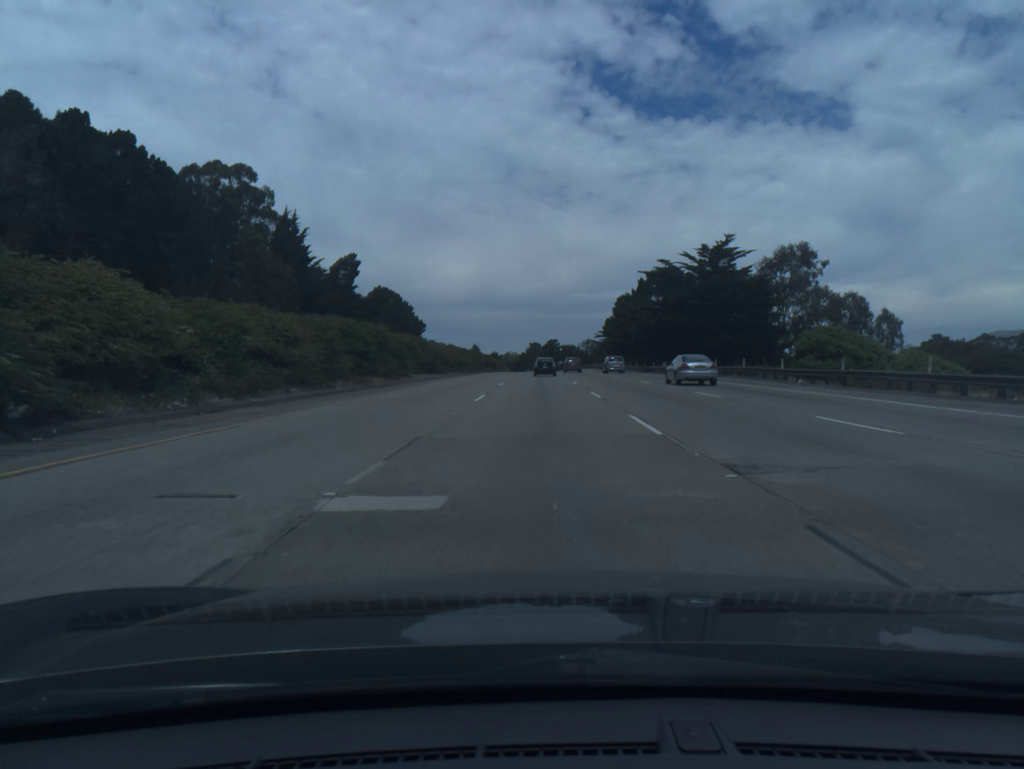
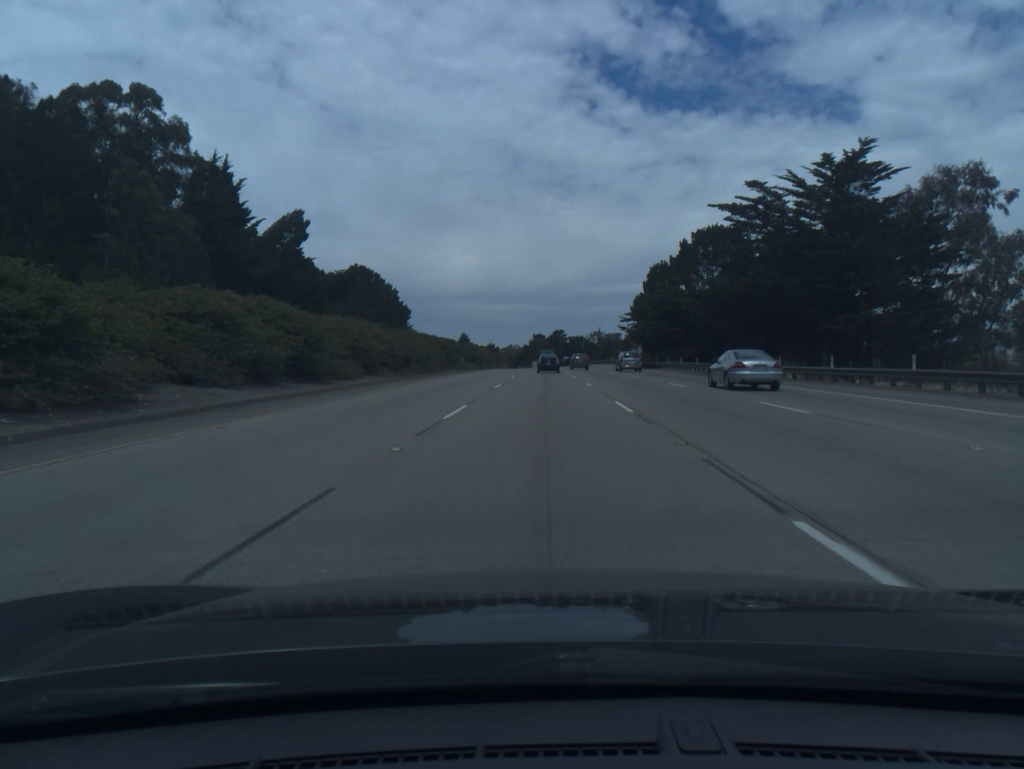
(-0.1, +36.9) m; 0°
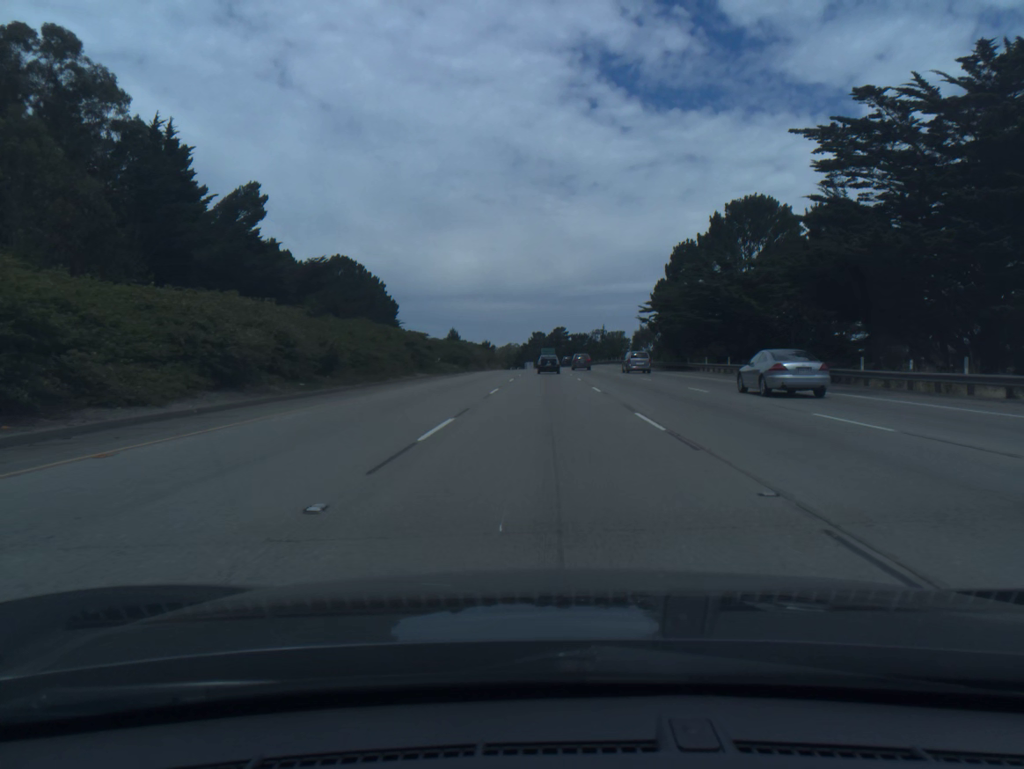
(0.0, +18.3) m; 0°
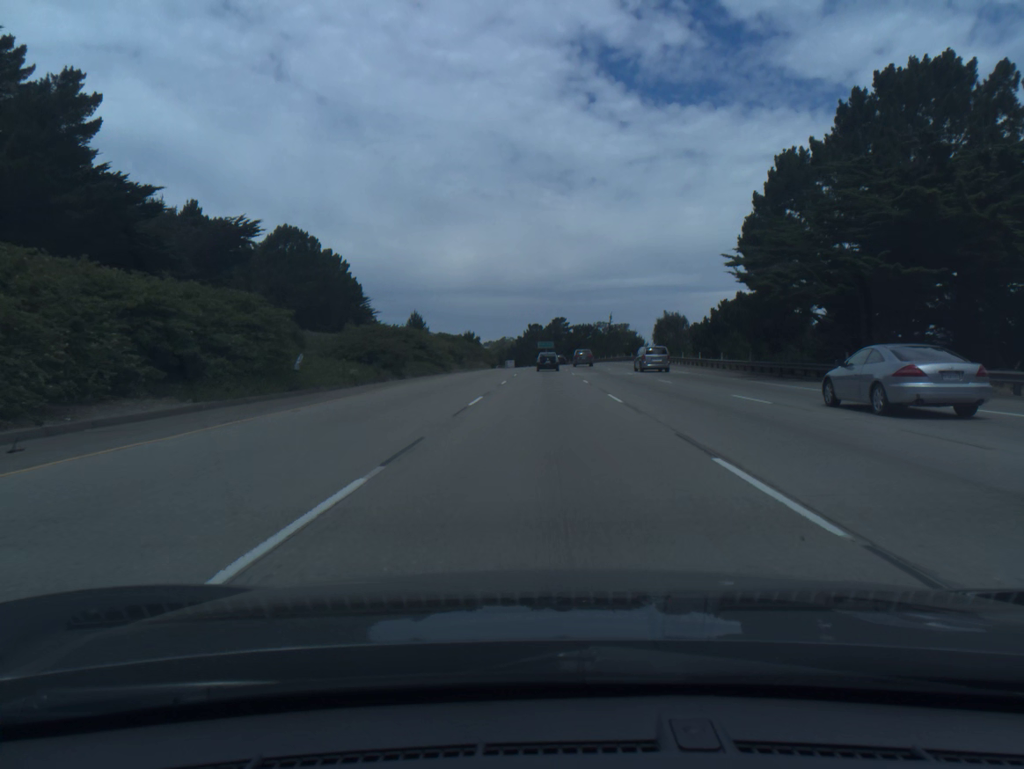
(+0.1, +36.5) m; 0°
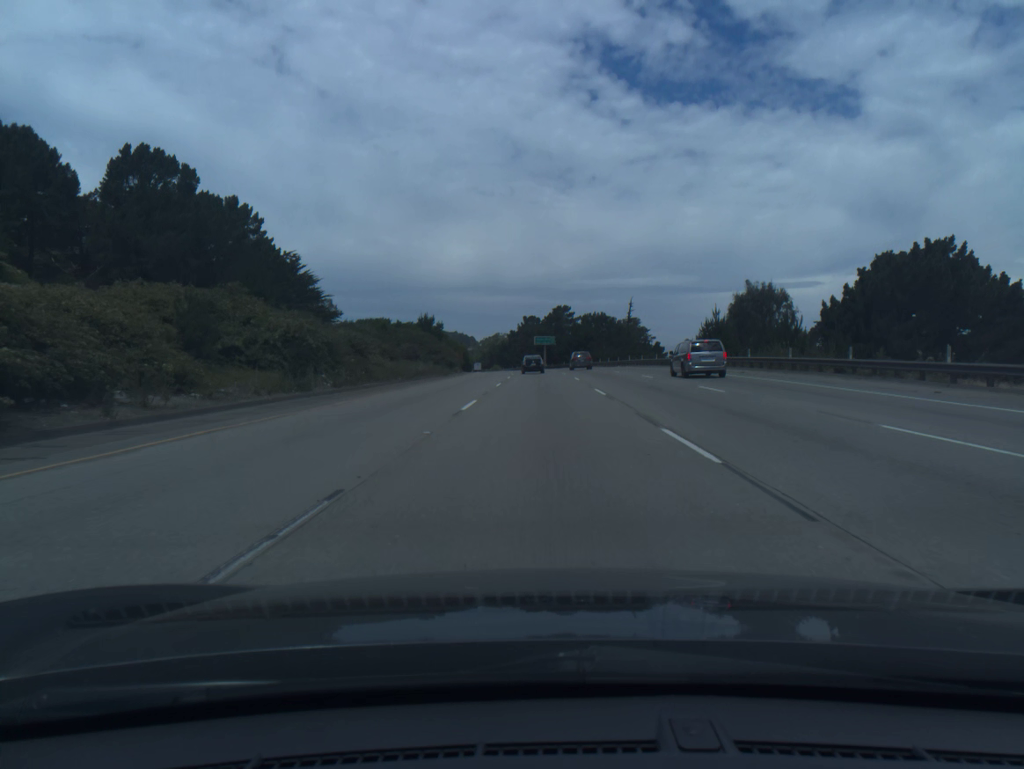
(+0.1, +54.5) m; 0°
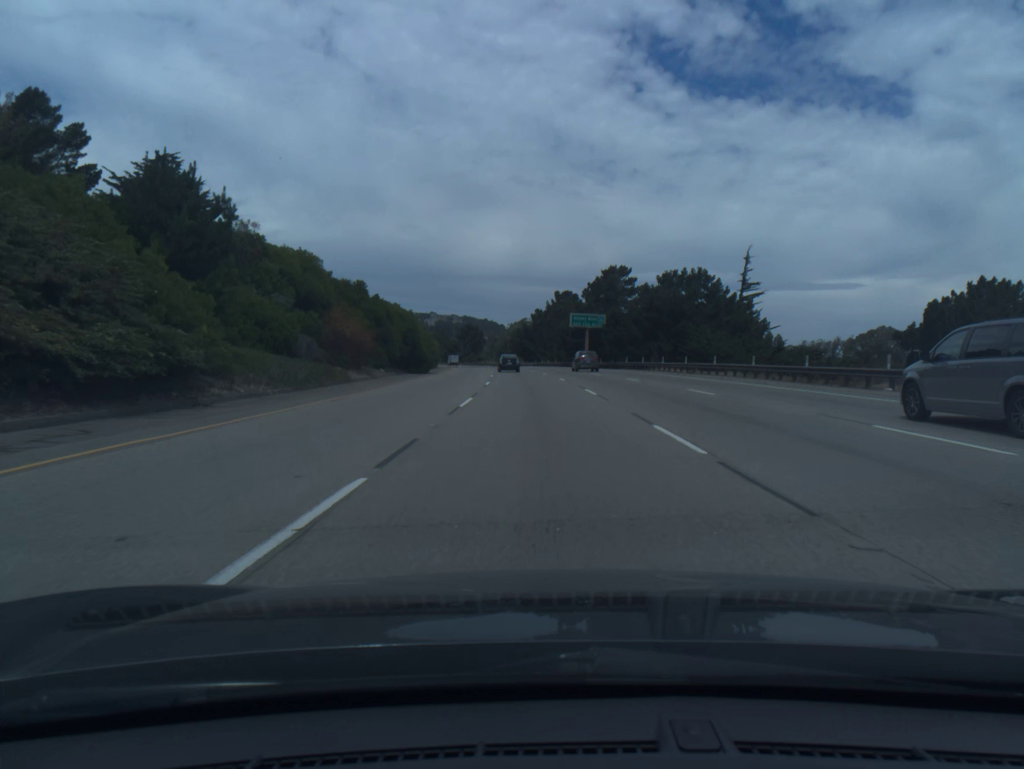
(-0.9, +72.6) m; -2°
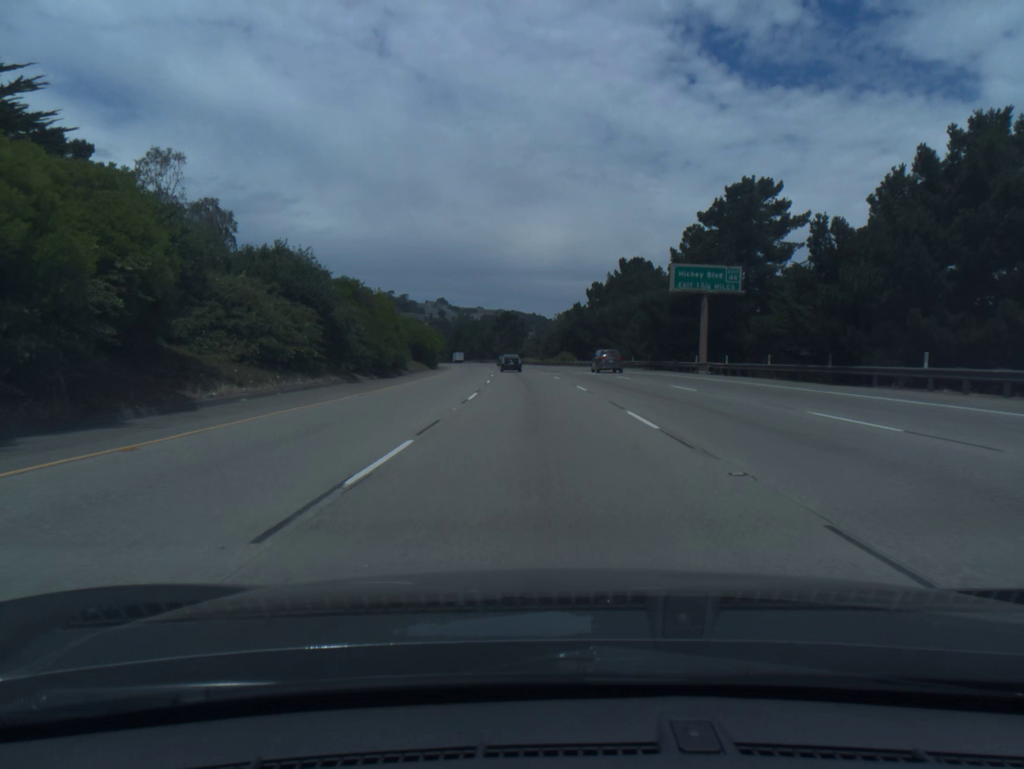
(-1.7, +55.1) m; -4°
